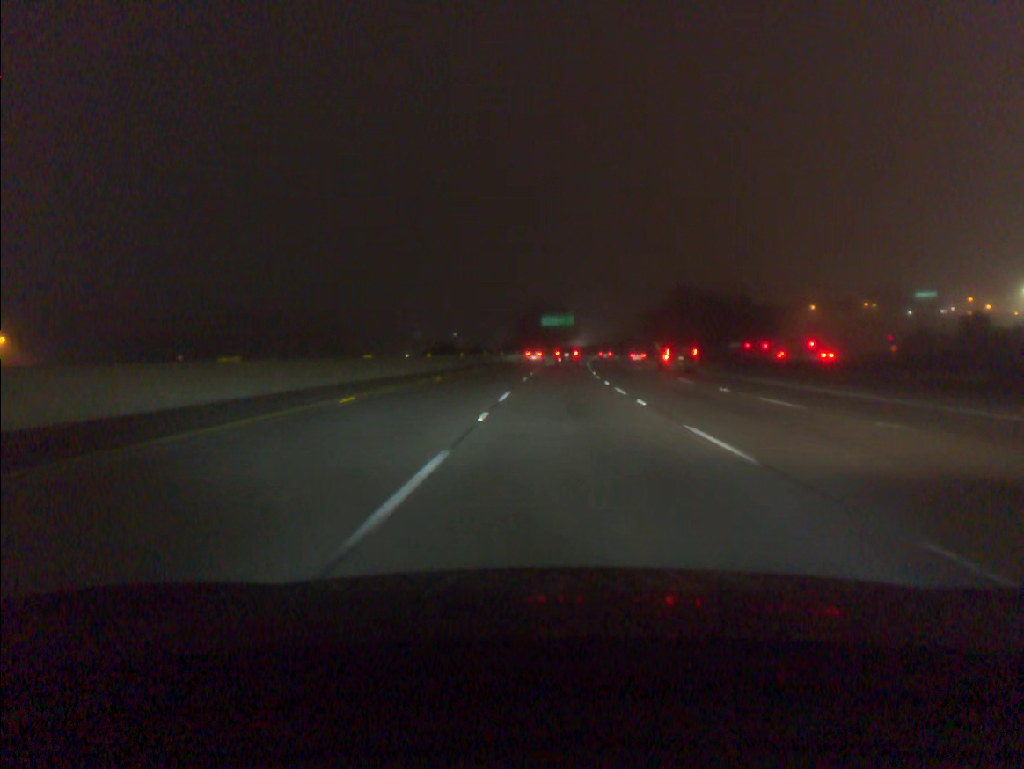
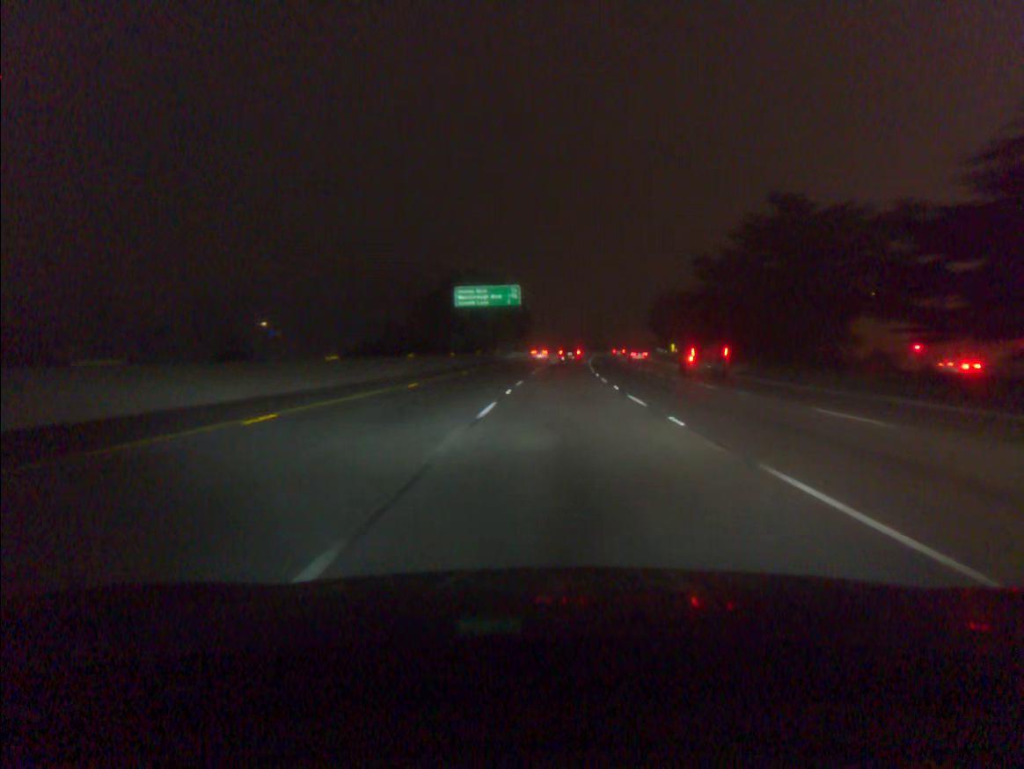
(+3.3, +92.9) m; +4°
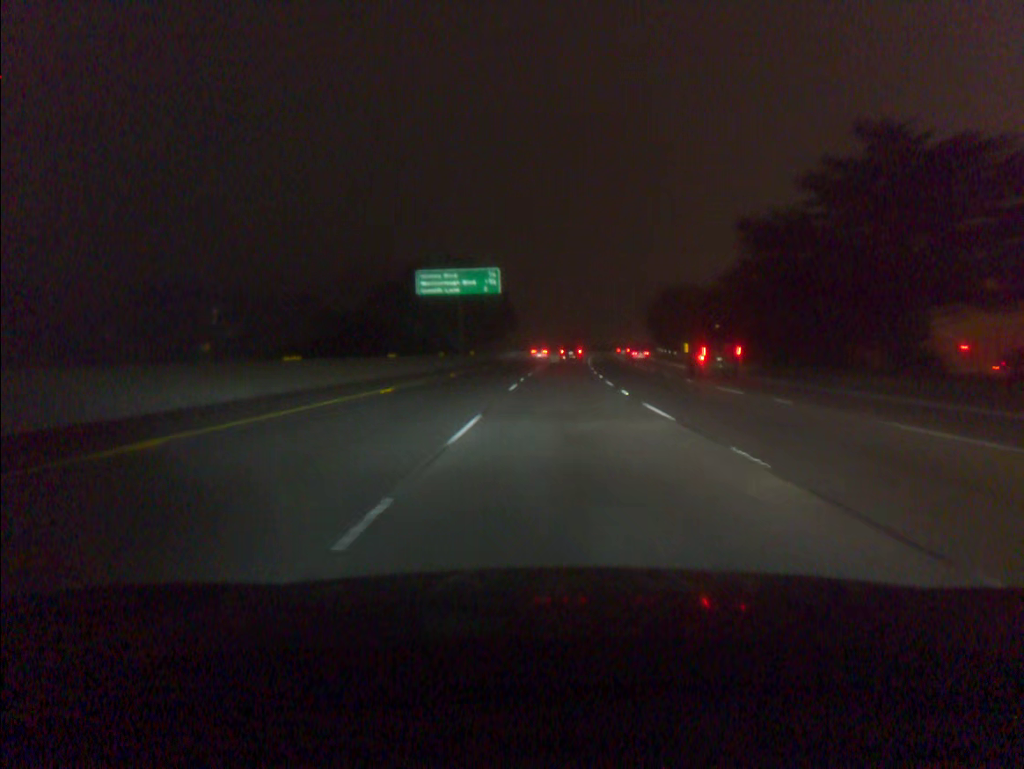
(+0.1, +18.8) m; +1°
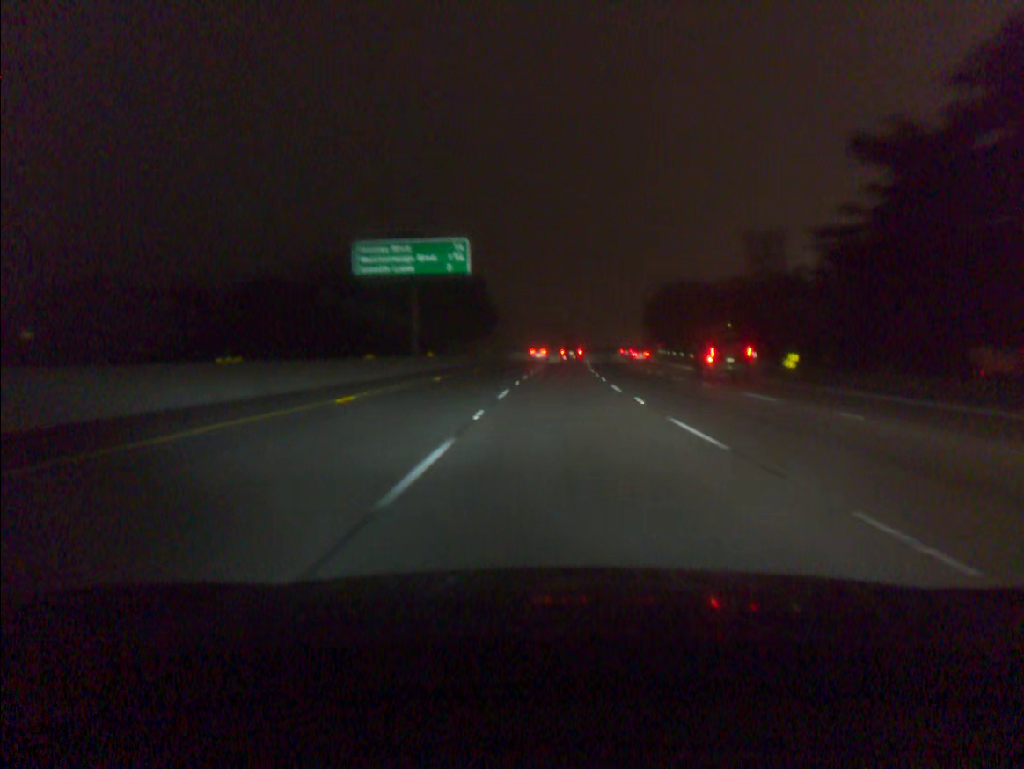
(+0.2, +18.9) m; +1°
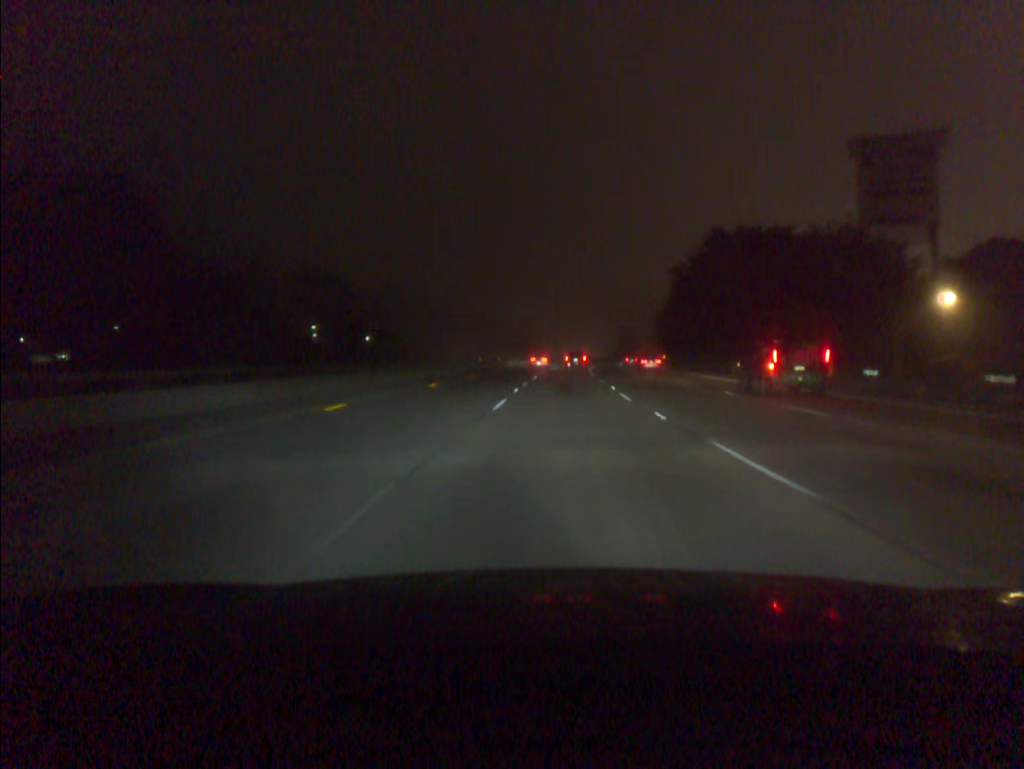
(+2.4, +76.1) m; +4°
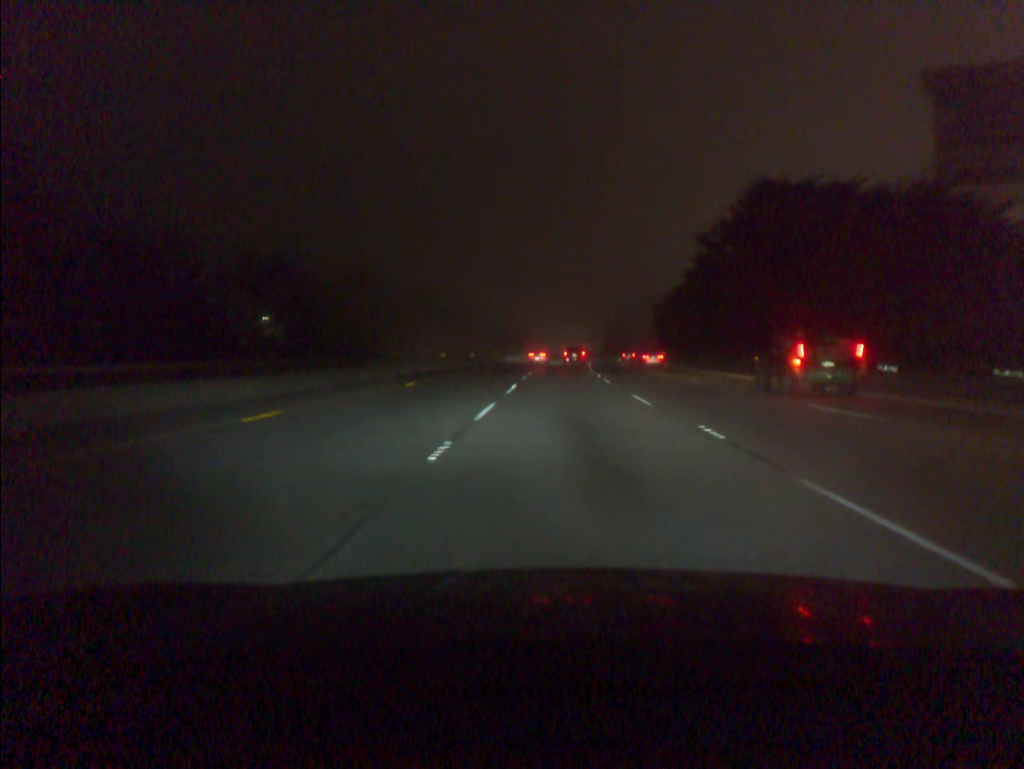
(+0.1, +19.1) m; +1°
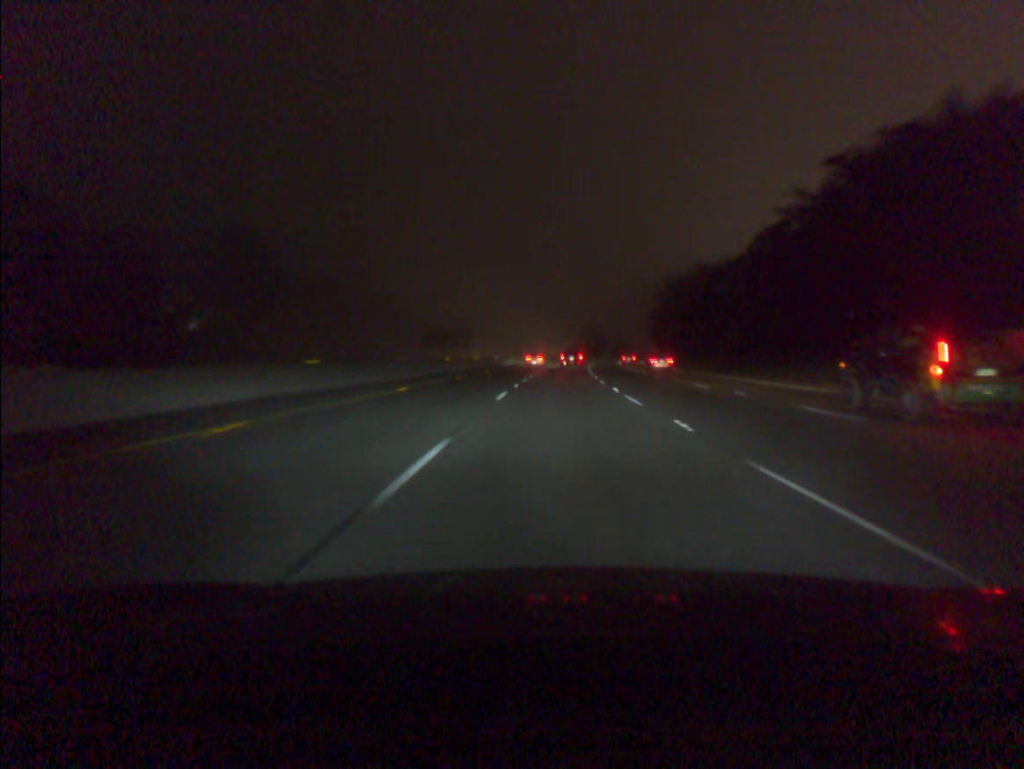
(+1.4, +57.1) m; +3°
